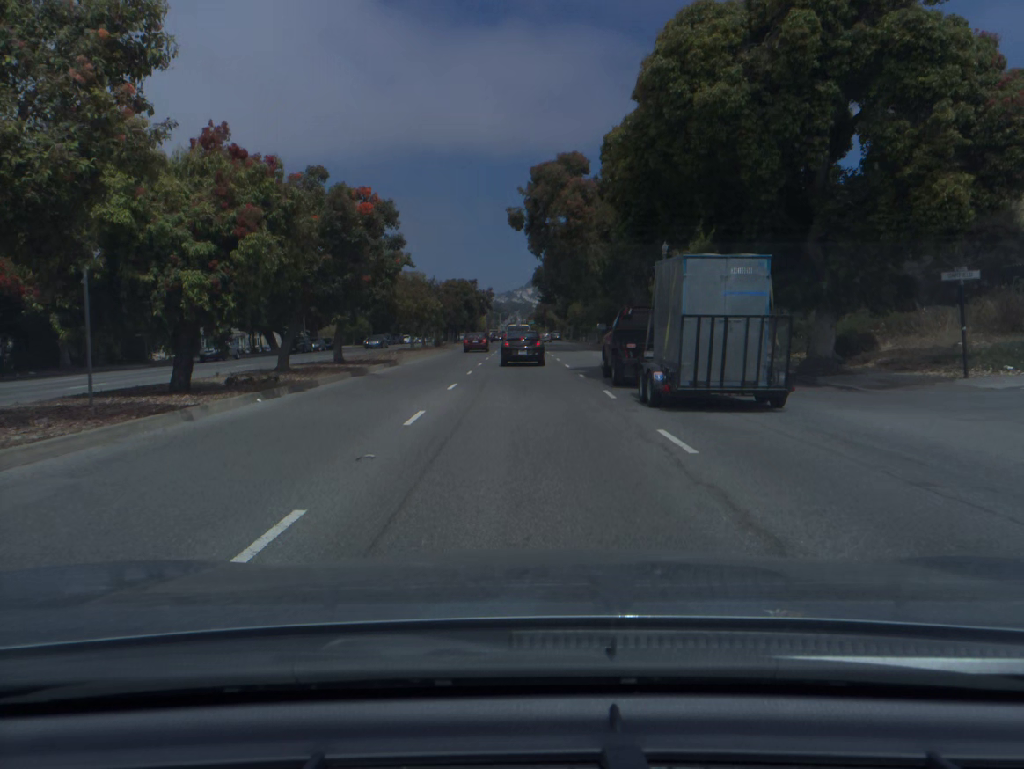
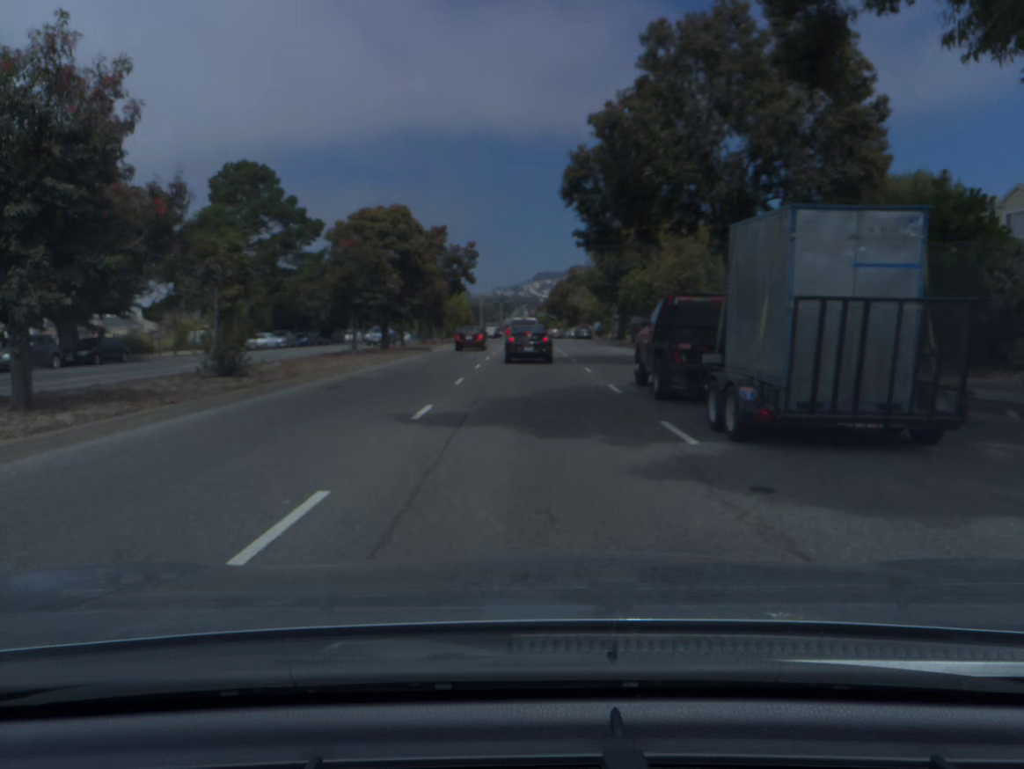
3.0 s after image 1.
(-0.4, +50.8) m; -1°
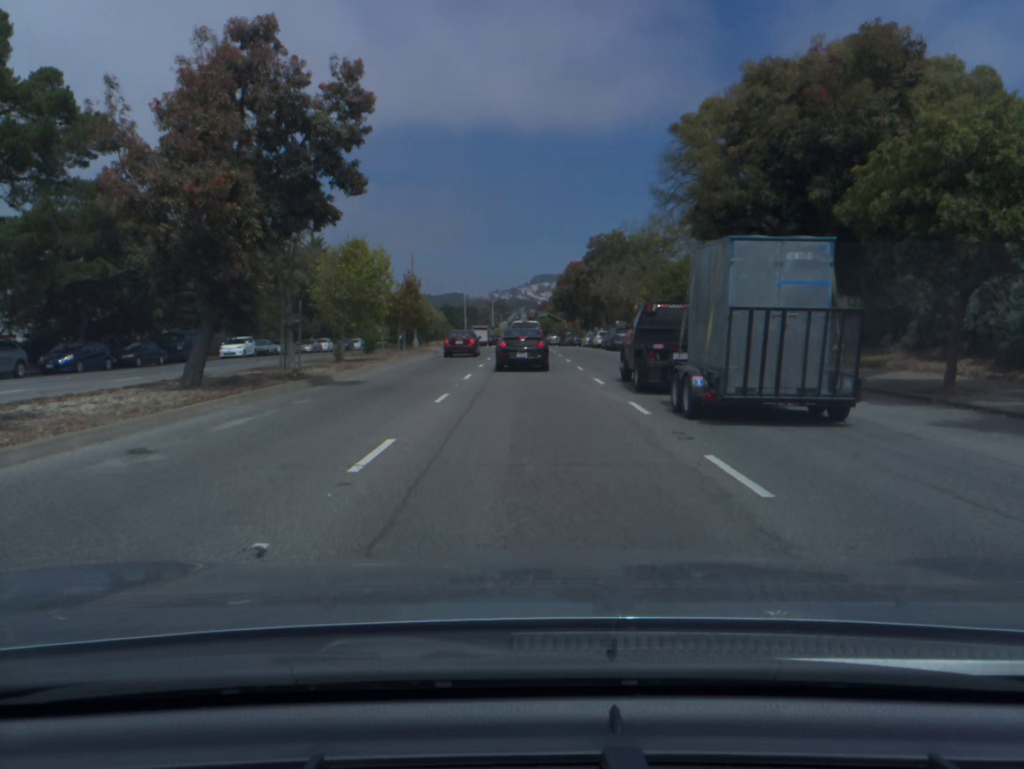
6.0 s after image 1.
(+0.1, +40.4) m; 0°
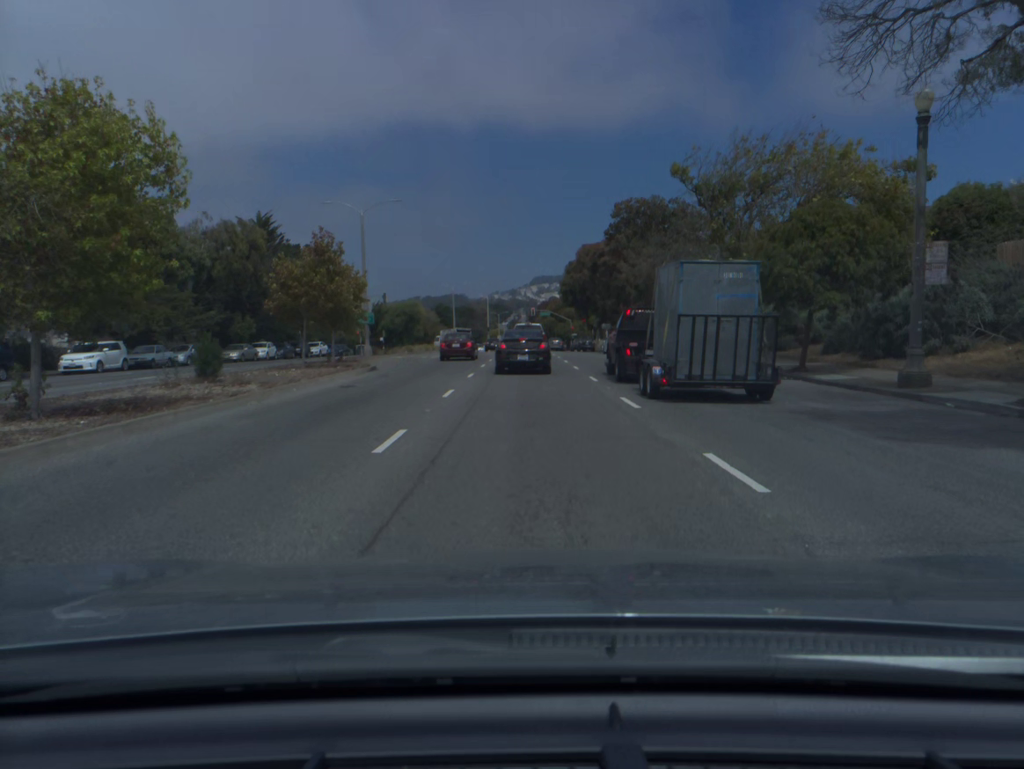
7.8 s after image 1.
(0.0, +21.0) m; 0°
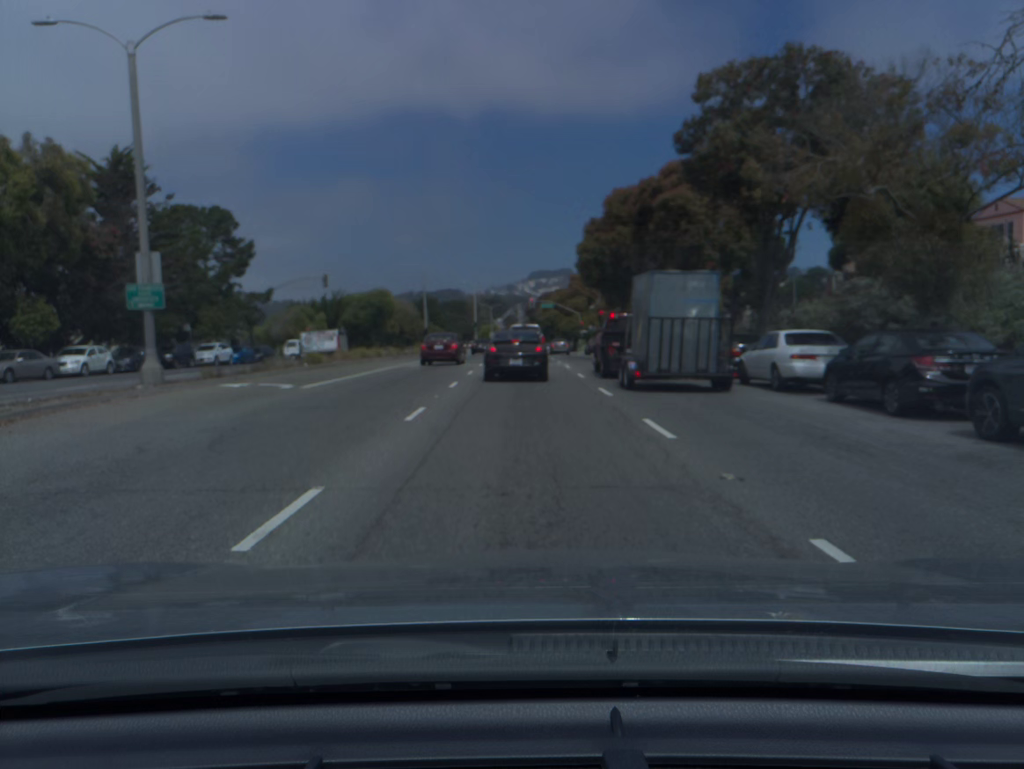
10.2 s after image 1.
(+0.1, +26.1) m; 0°
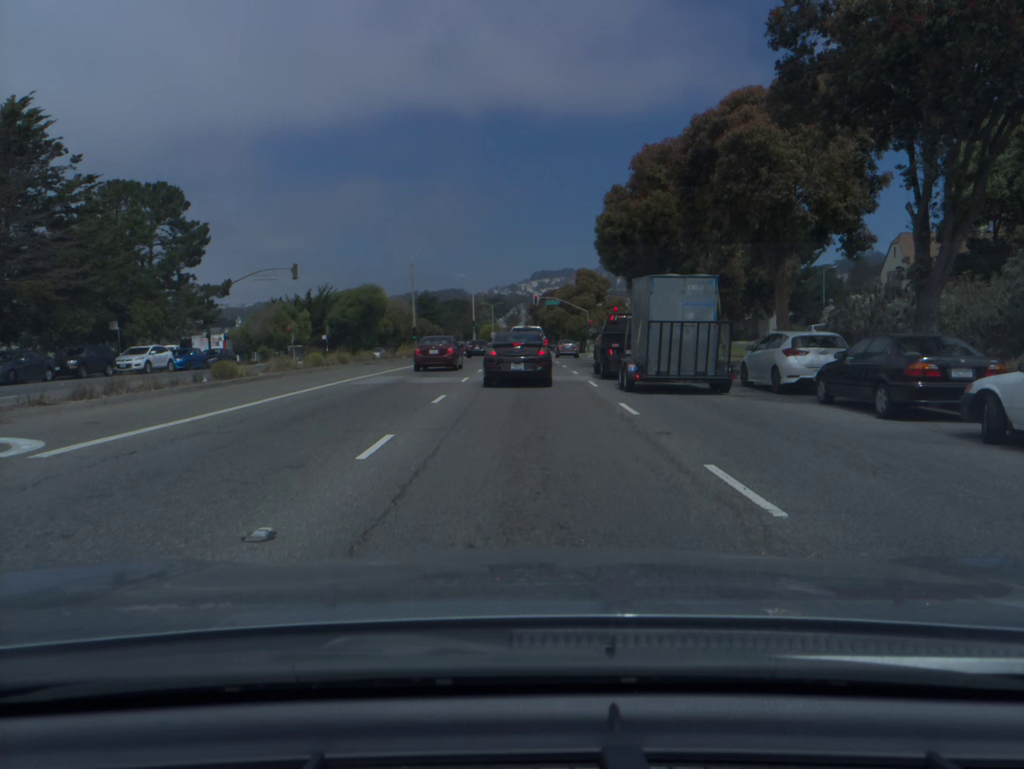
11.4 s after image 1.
(0.0, +11.3) m; 0°
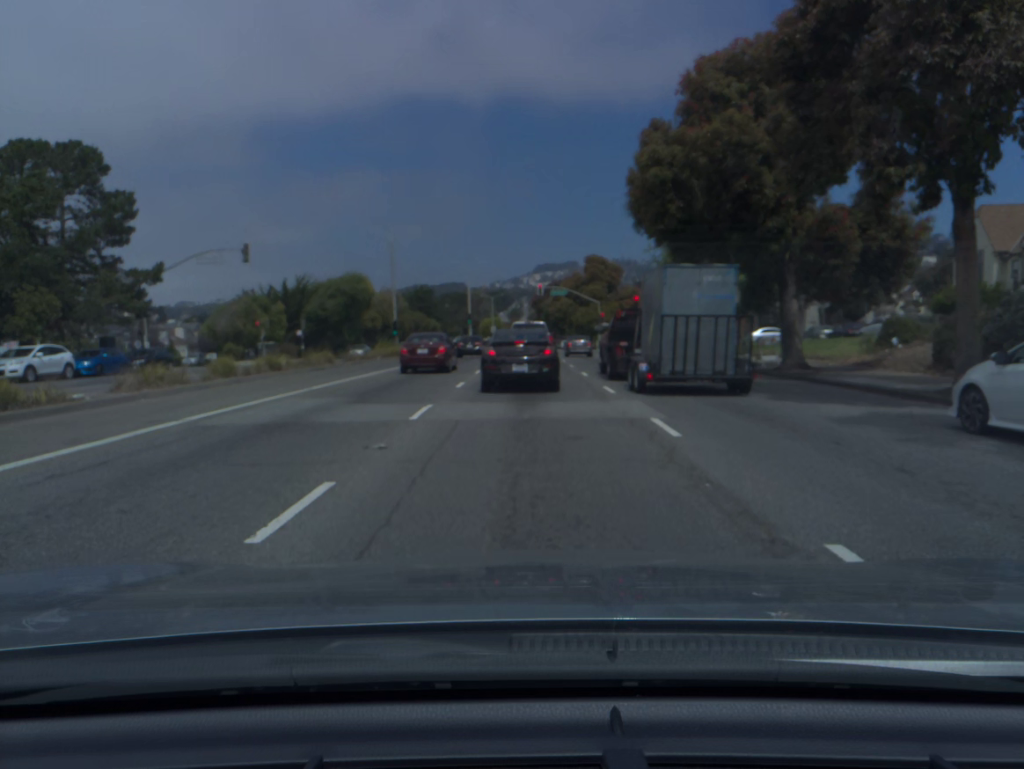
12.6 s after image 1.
(0.0, +10.5) m; 0°
